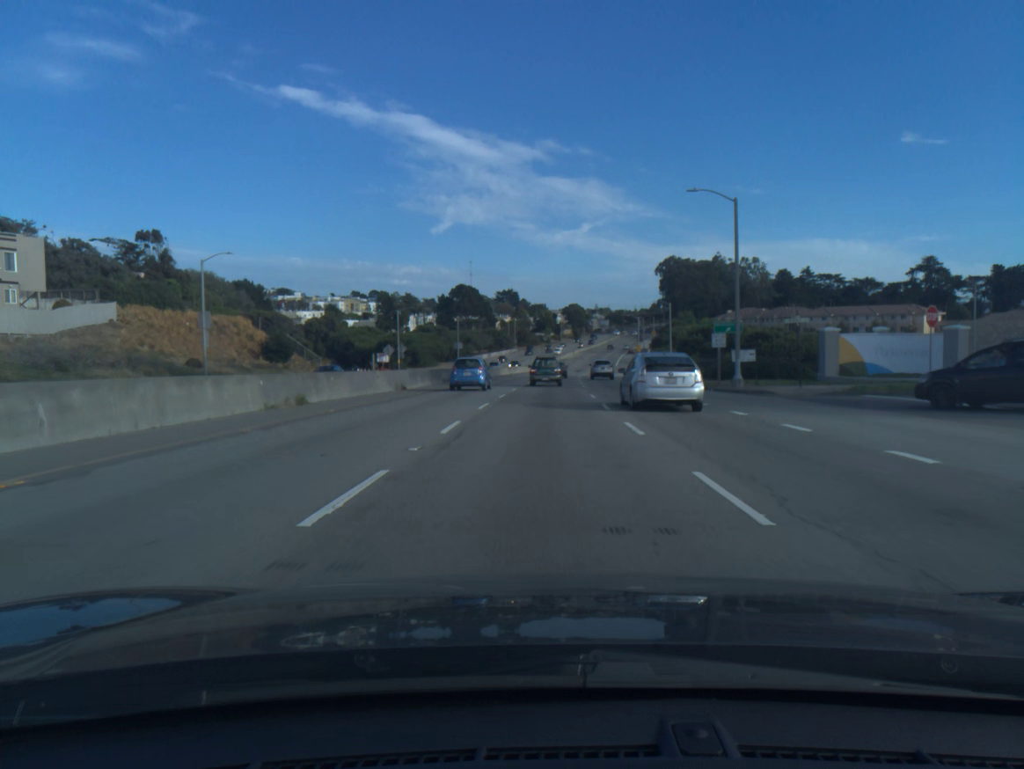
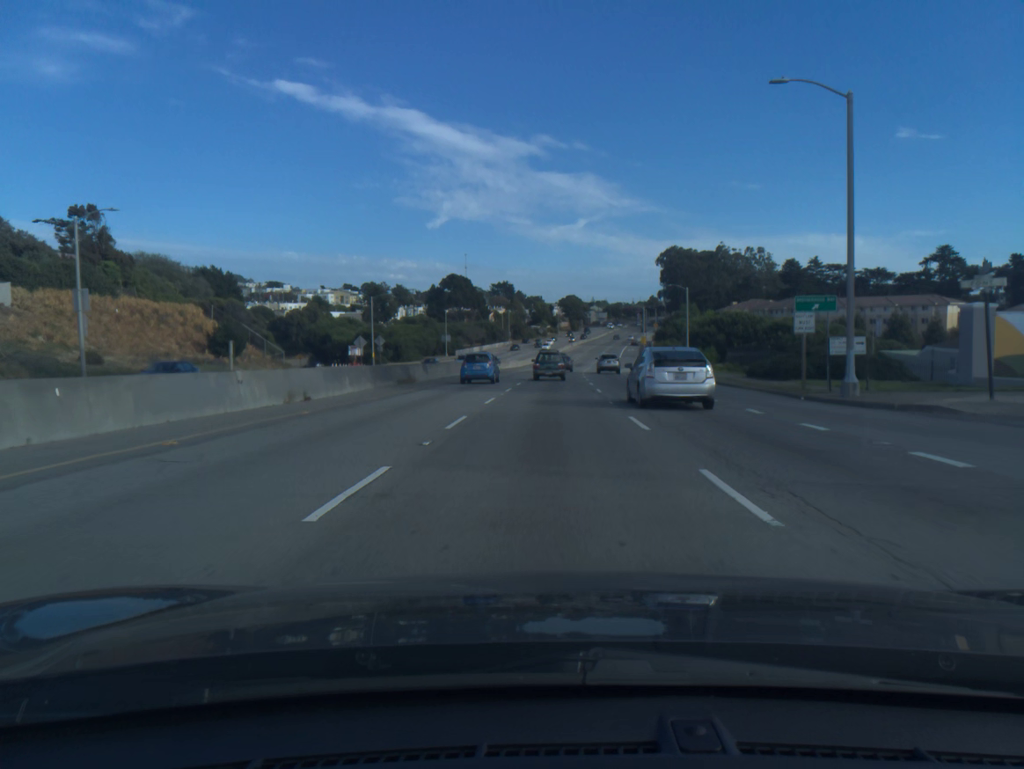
(0.0, +14.7) m; 0°
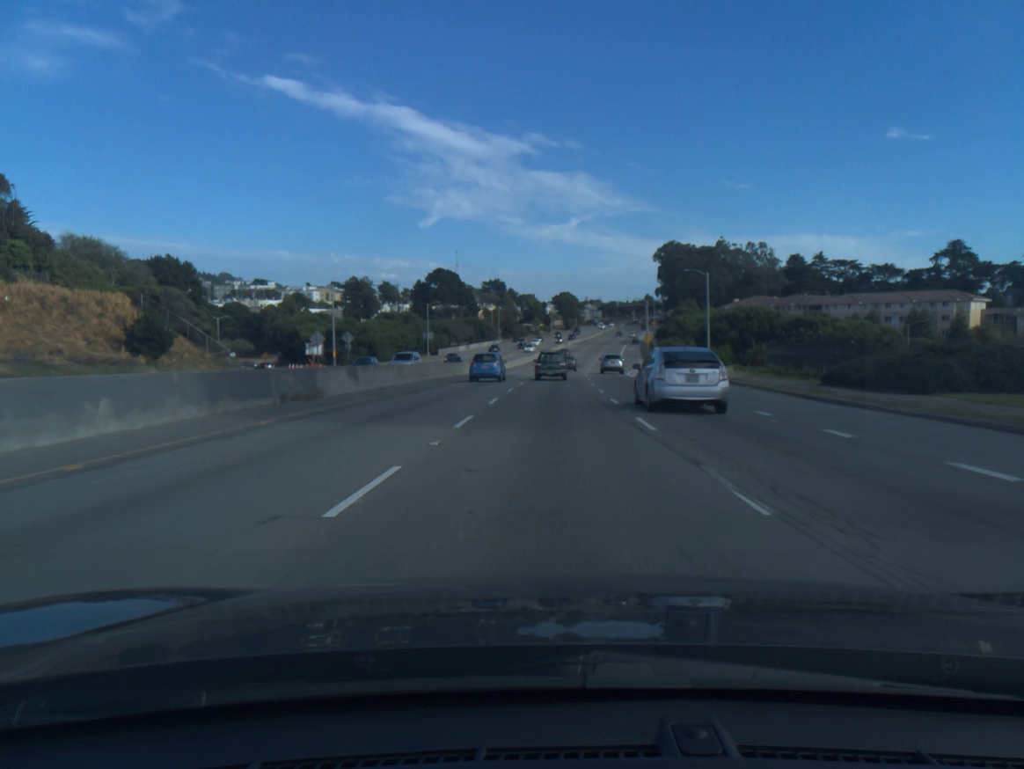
(+0.1, +14.6) m; +1°
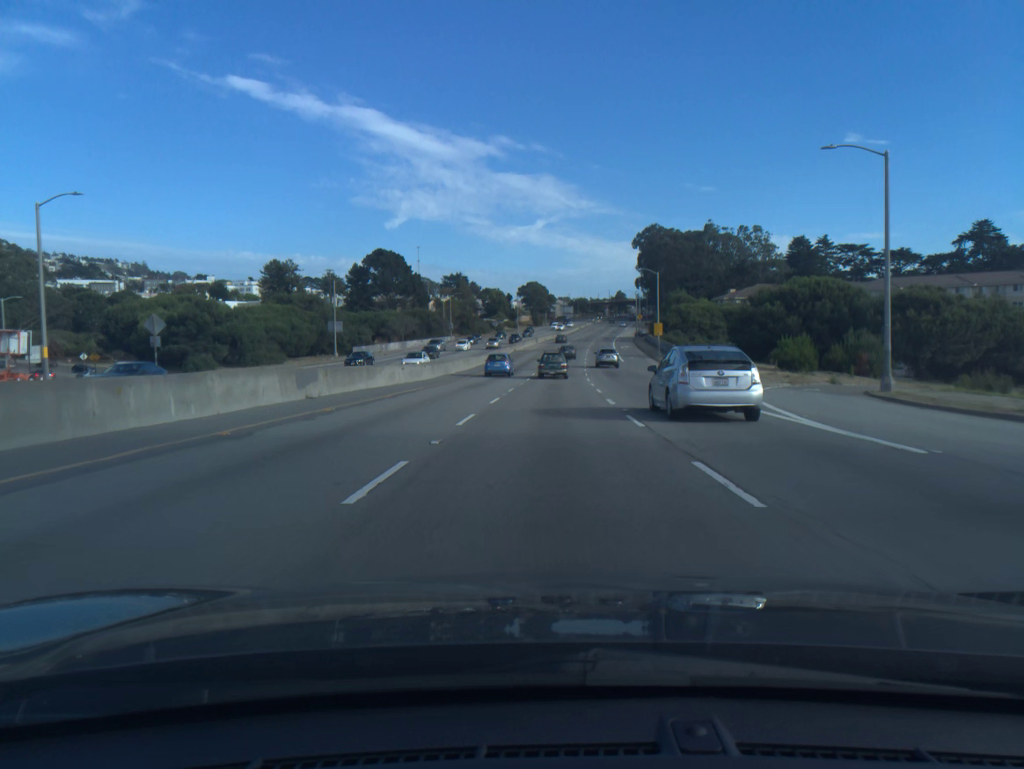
(+0.8, +43.9) m; +2°
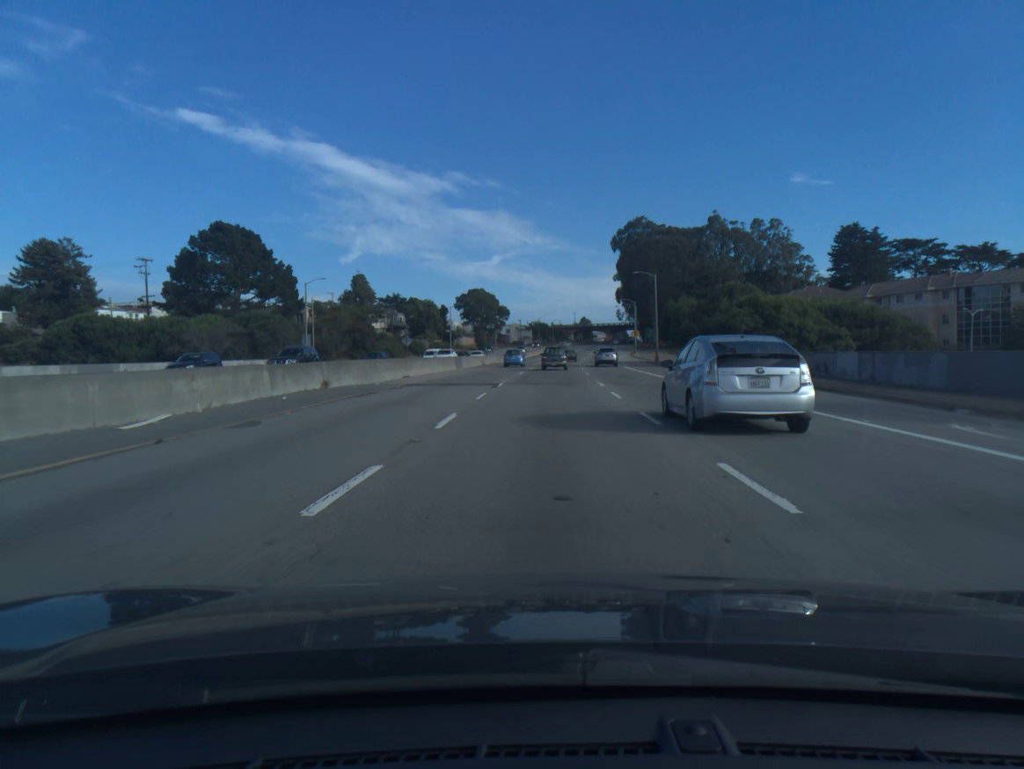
(+2.3, +74.3) m; +3°
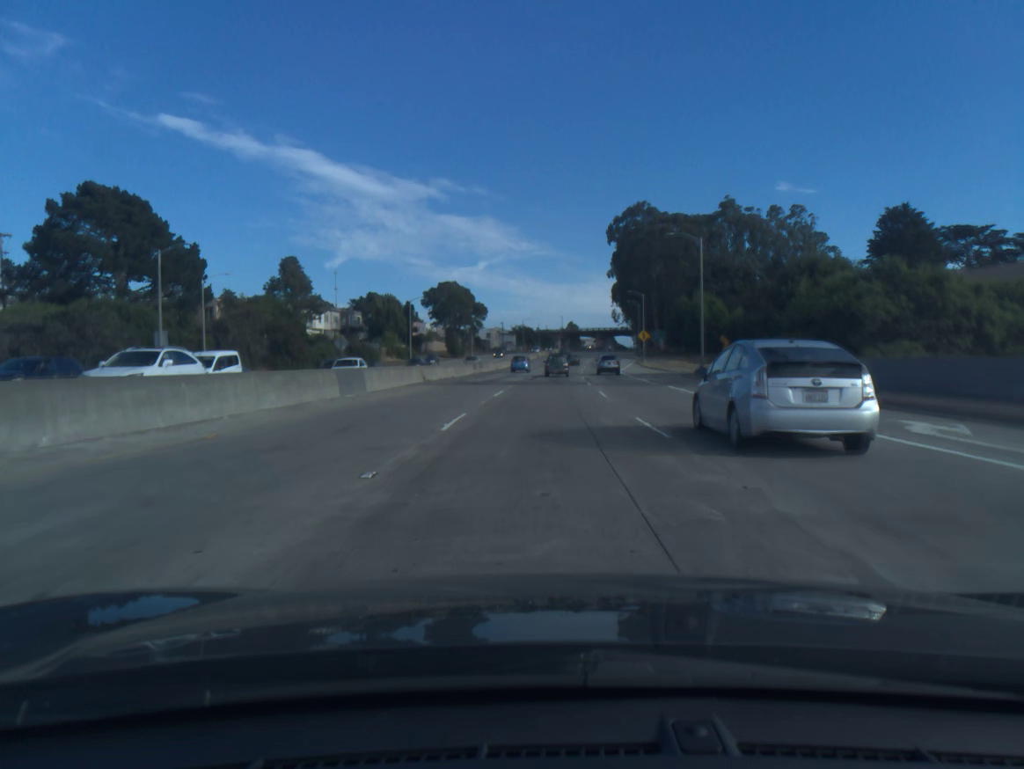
(+0.3, +30.0) m; +1°
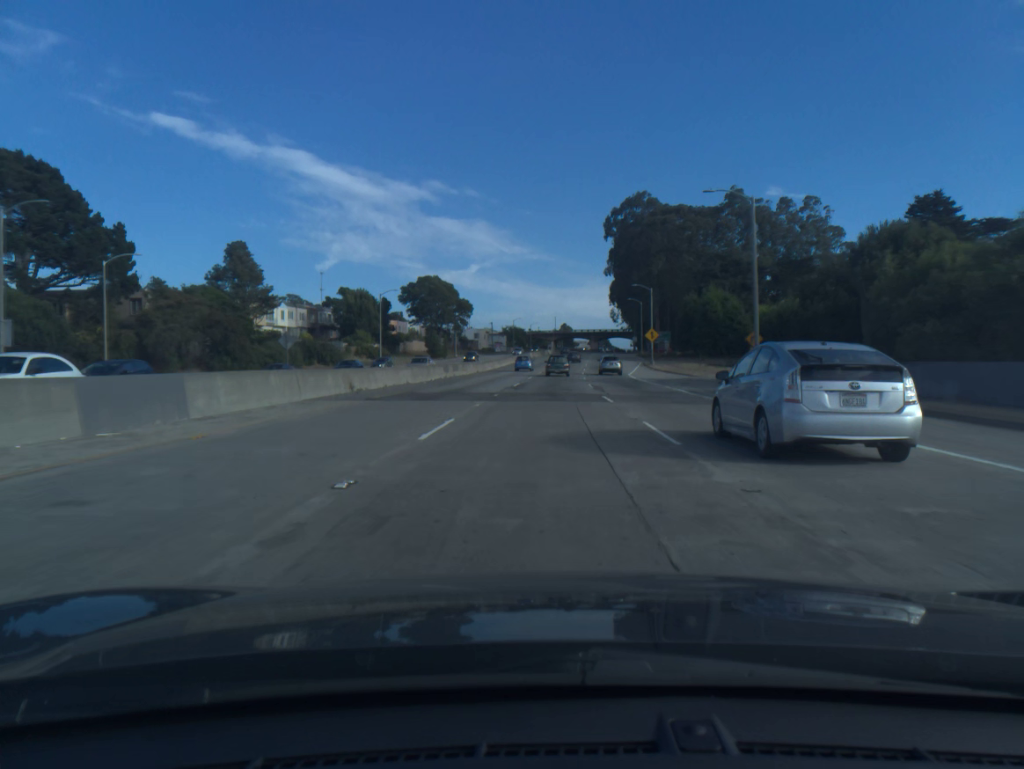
(+0.1, +15.0) m; +1°
